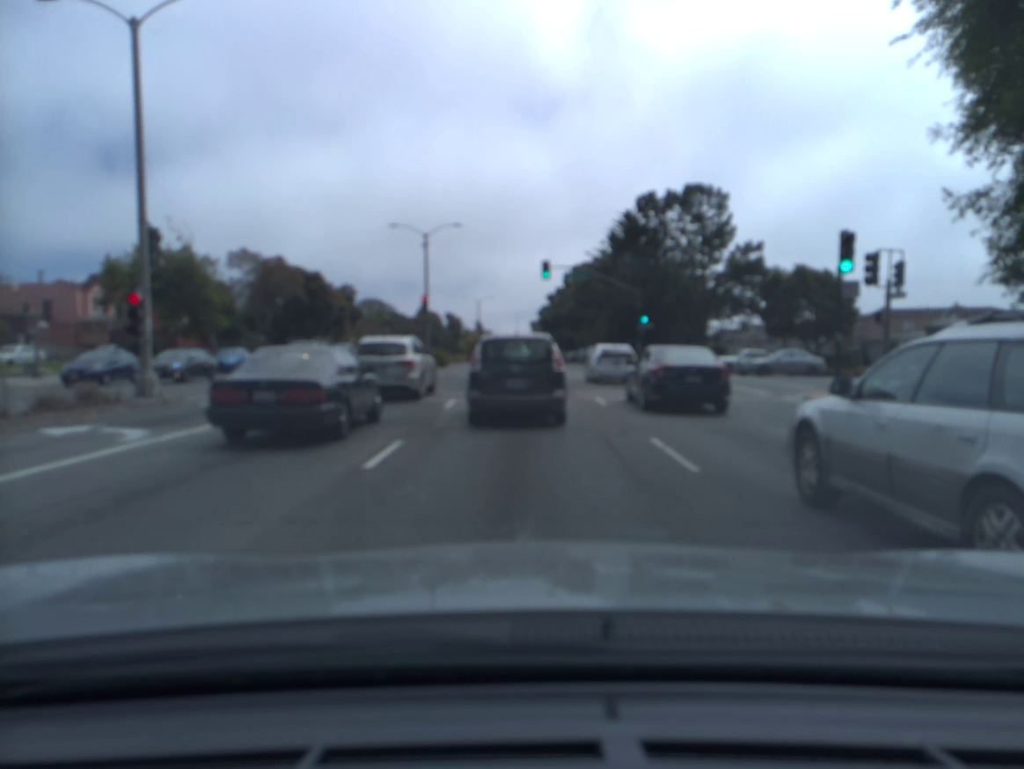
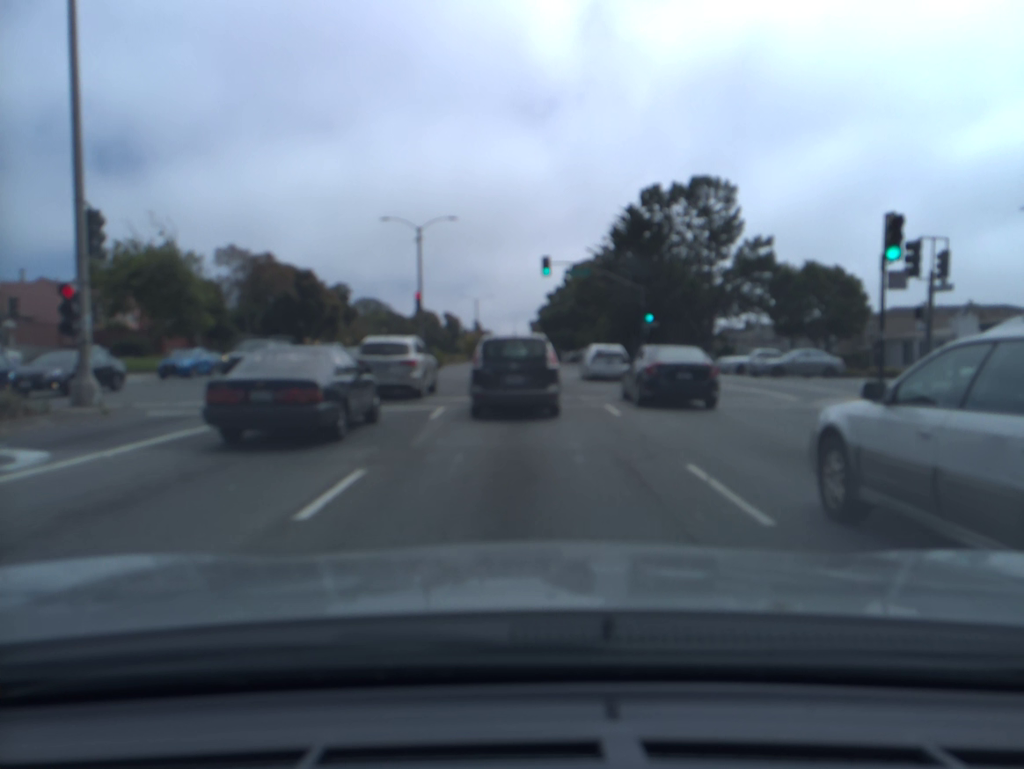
(0.0, +2.5) m; 0°
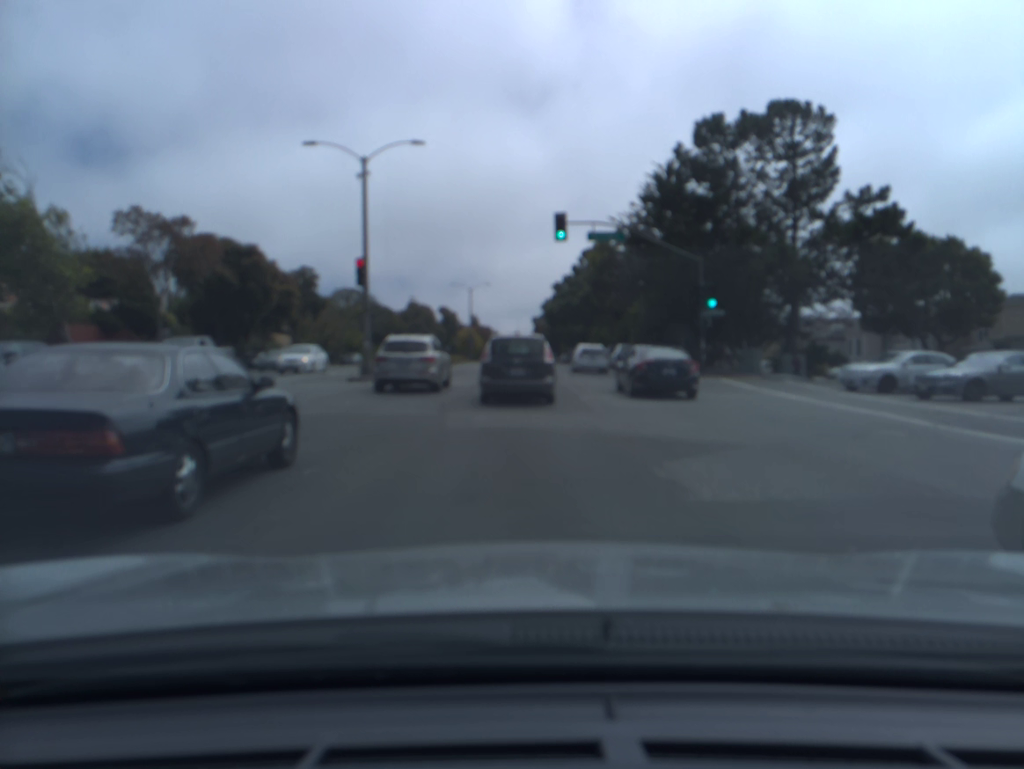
(-0.1, +16.6) m; 0°
